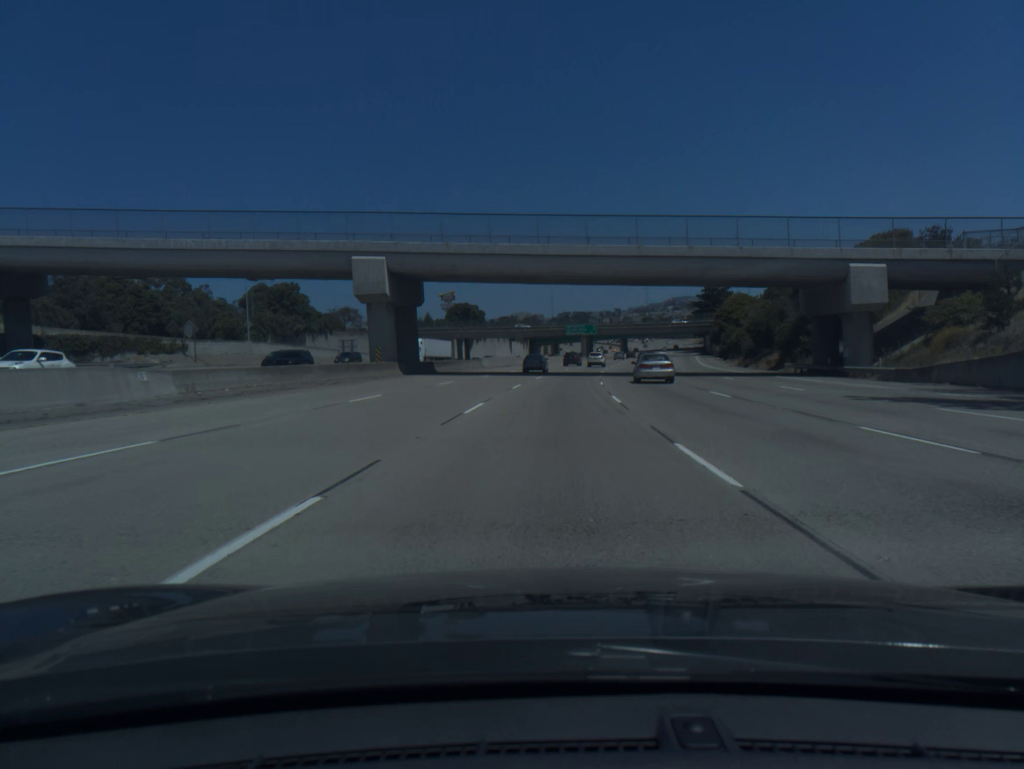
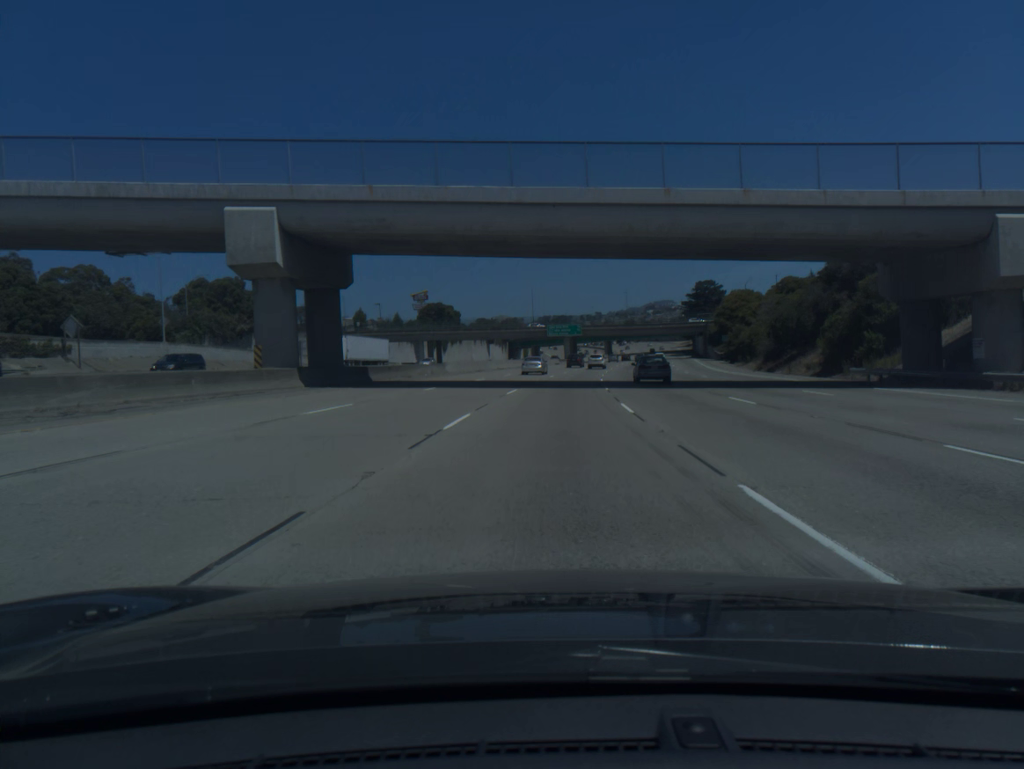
(+0.2, +17.8) m; +1°
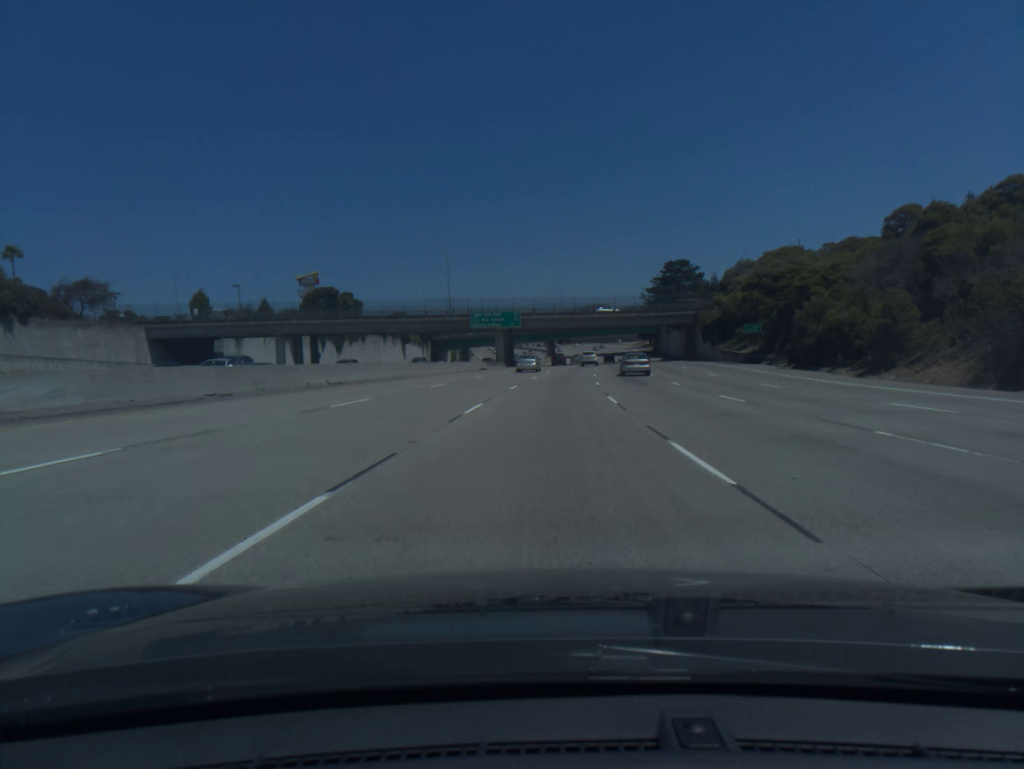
(+2.2, +53.6) m; +5°
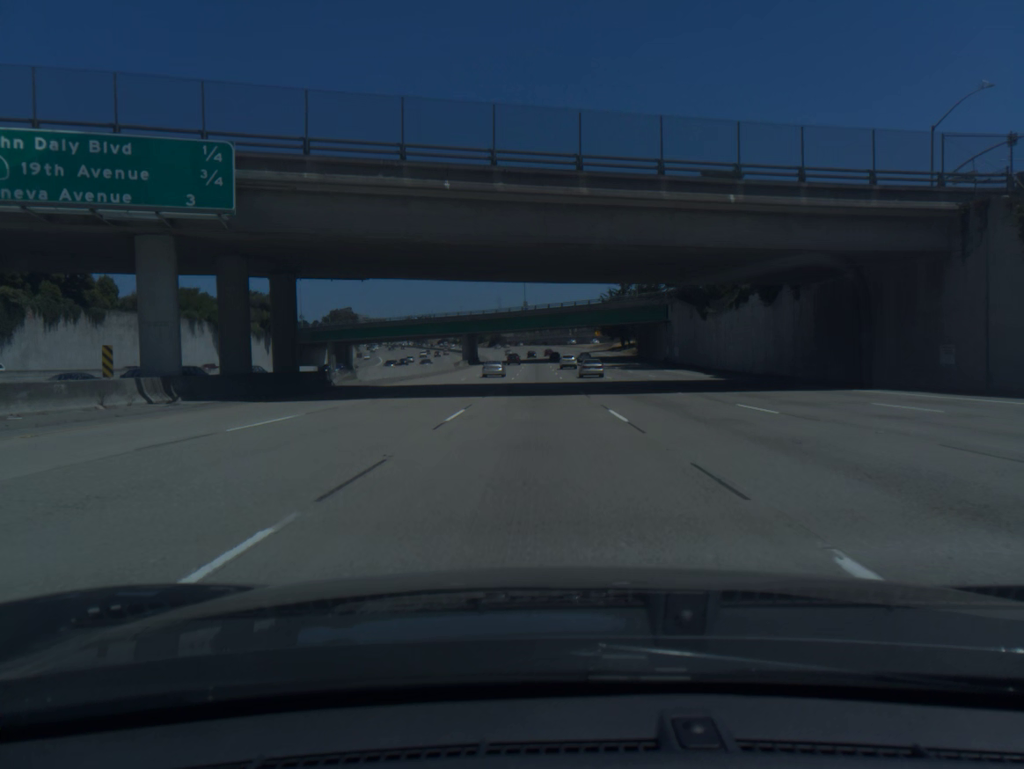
(+4.8, +90.8) m; +5°
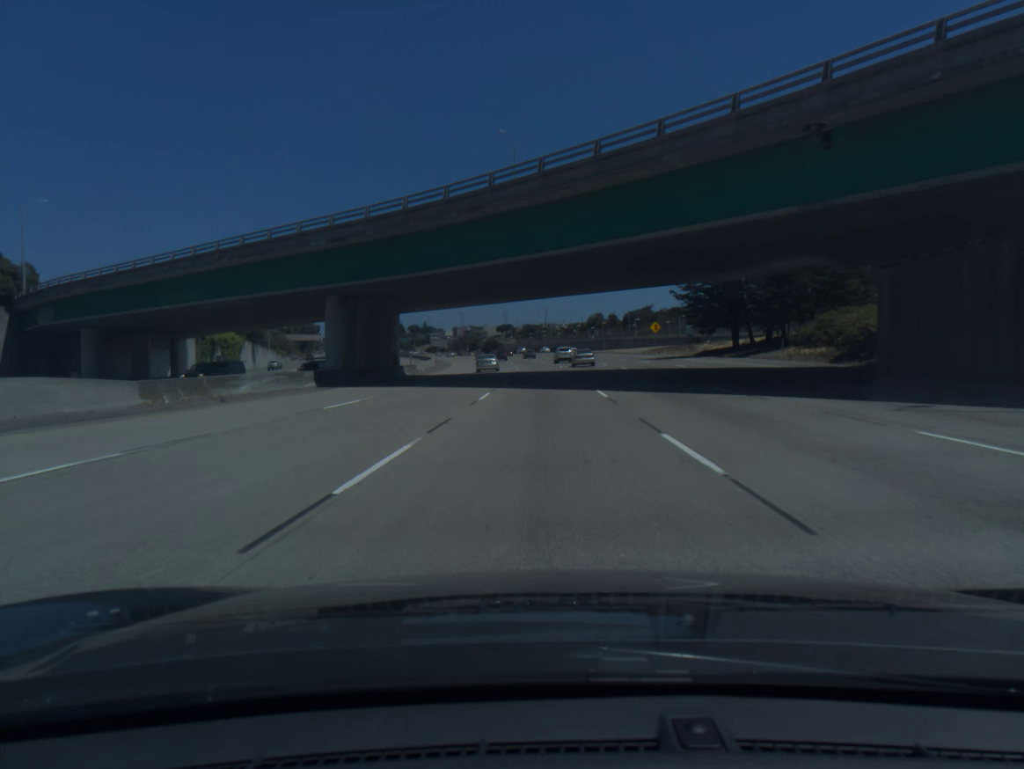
(-0.5, +93.6) m; -1°
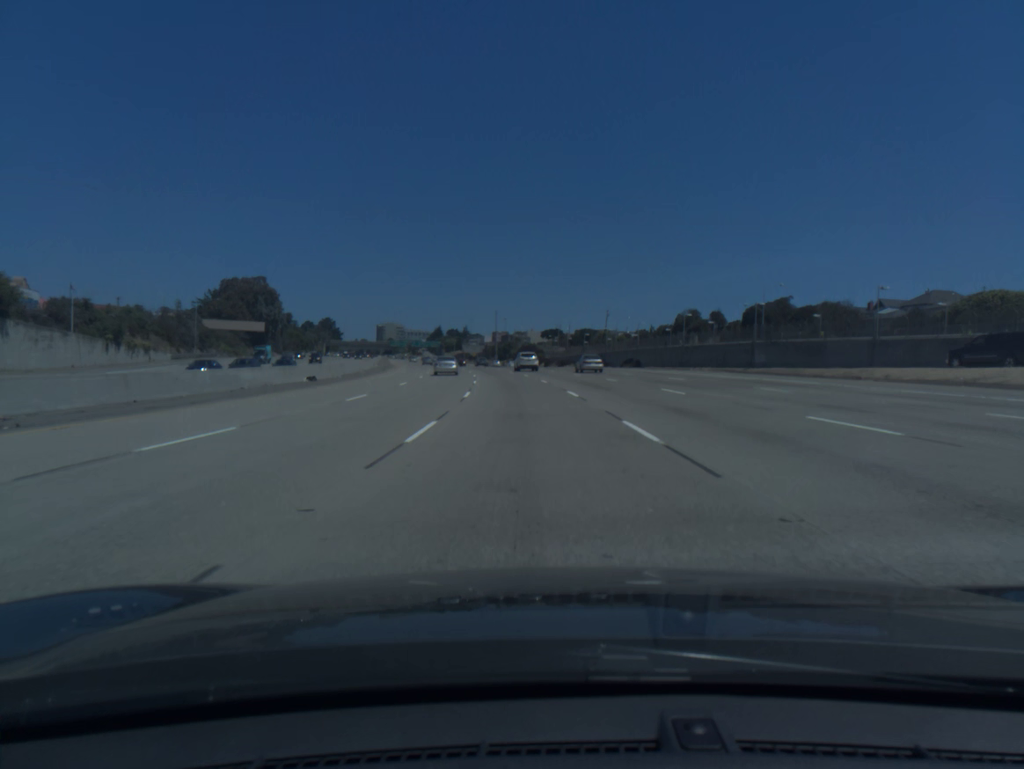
(-1.6, +95.7) m; -4°
